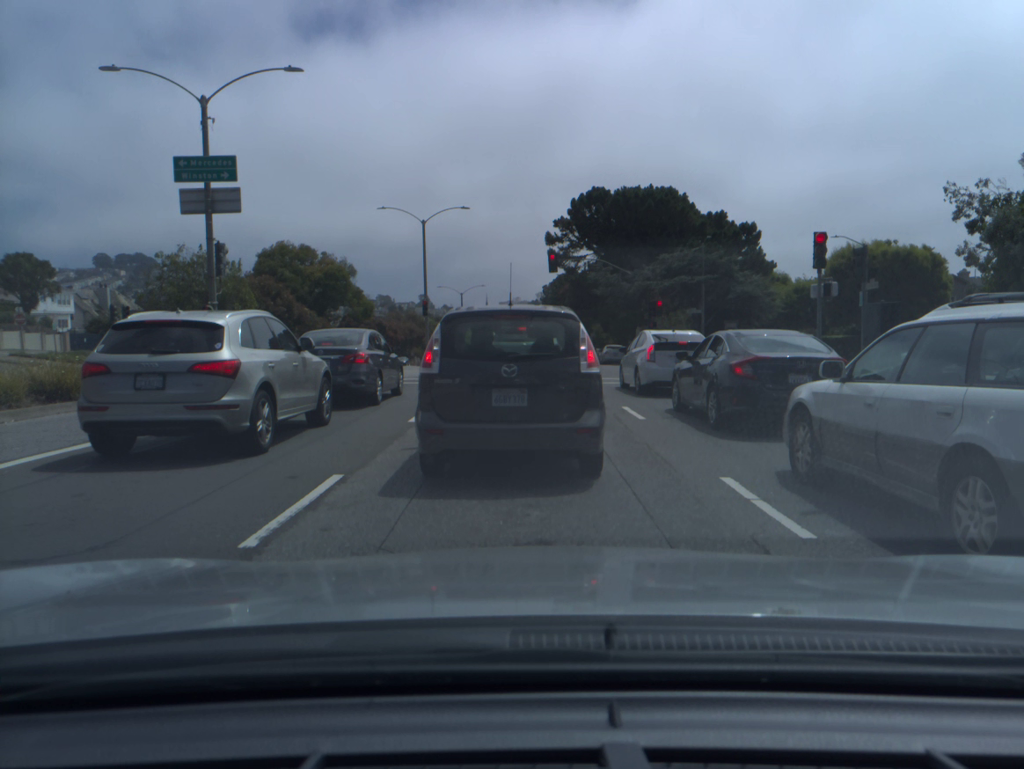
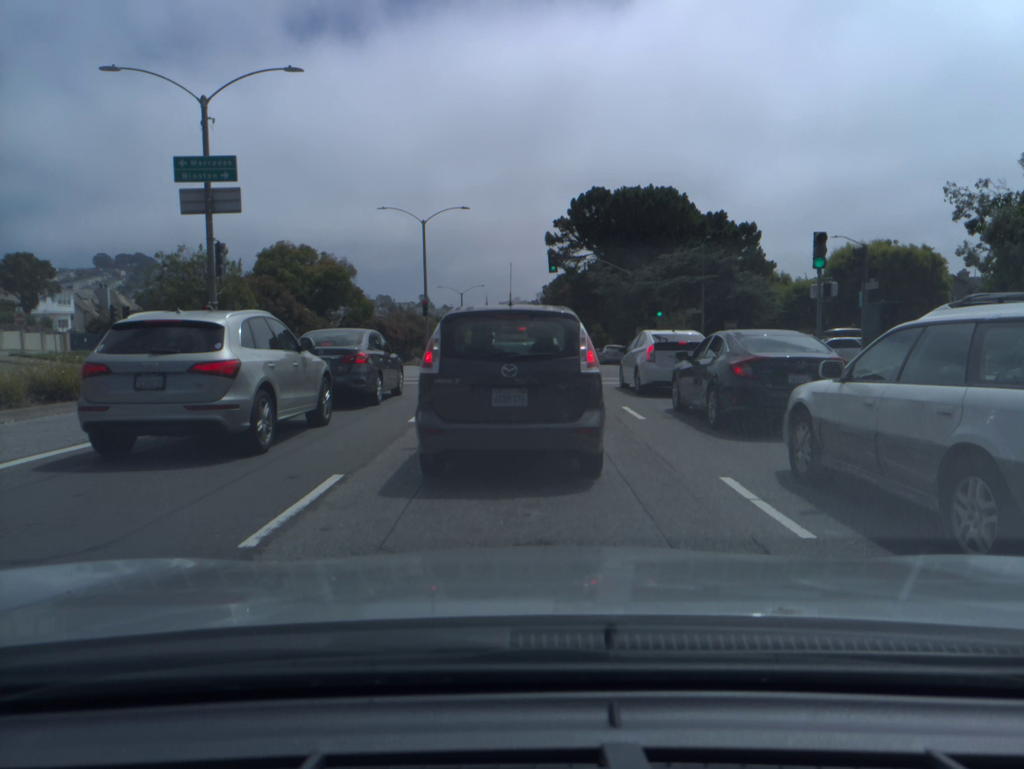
(0.0, 0.0) m; 0°
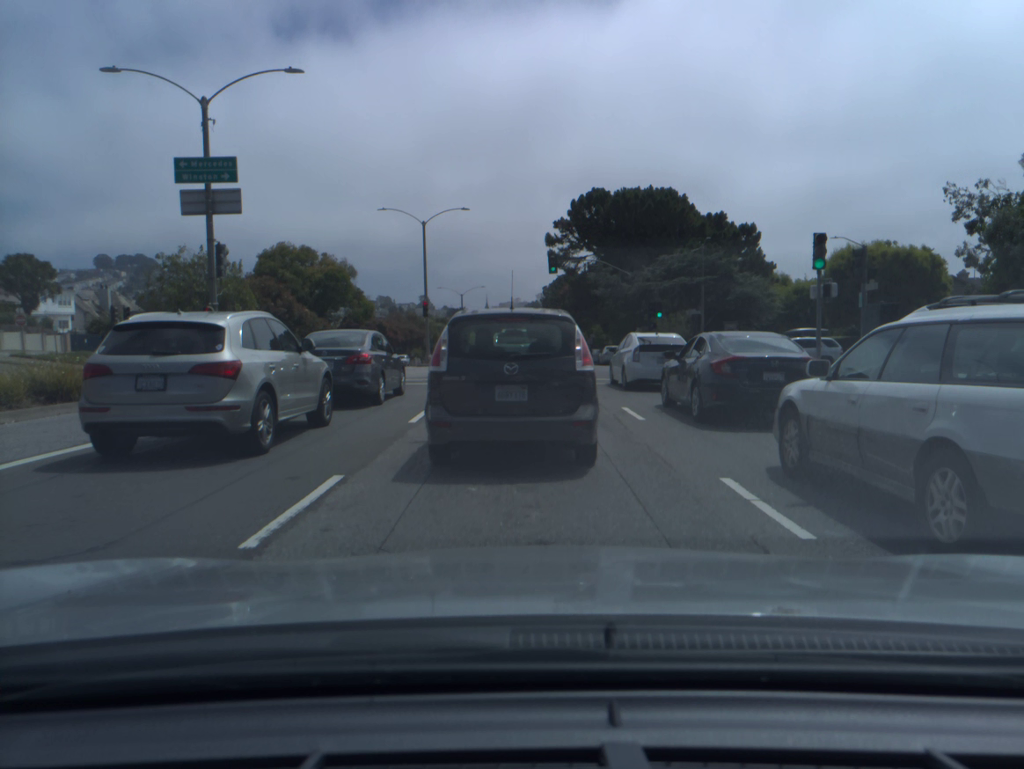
(0.0, 0.0) m; +1°
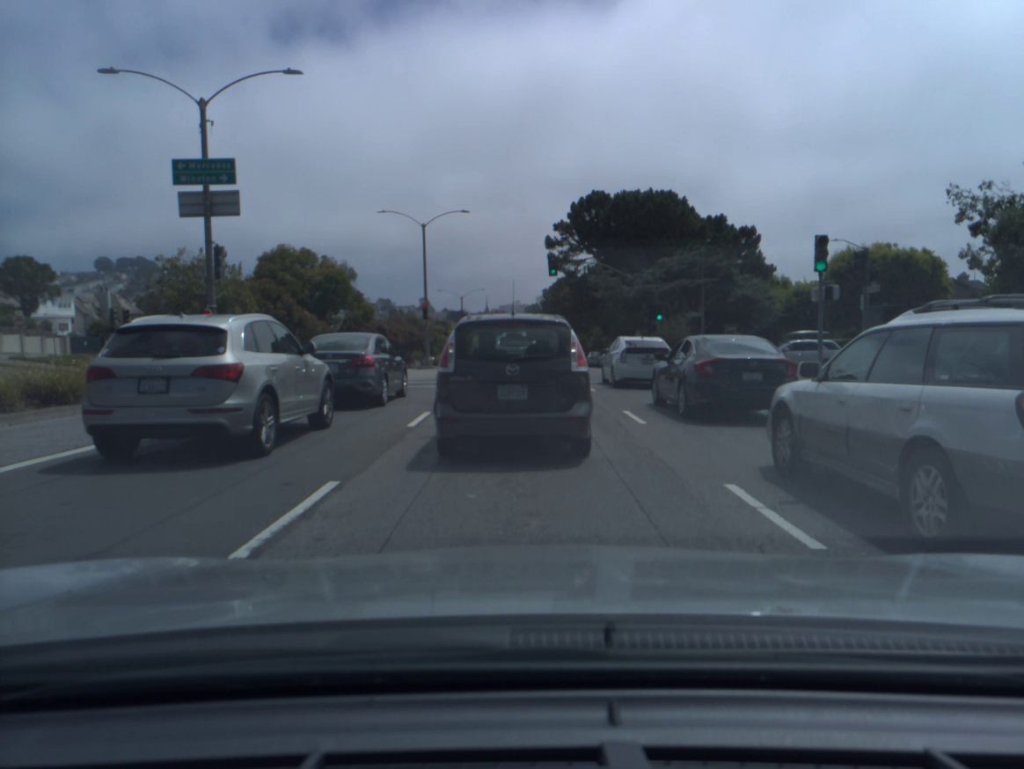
(0.0, +0.1) m; 0°
